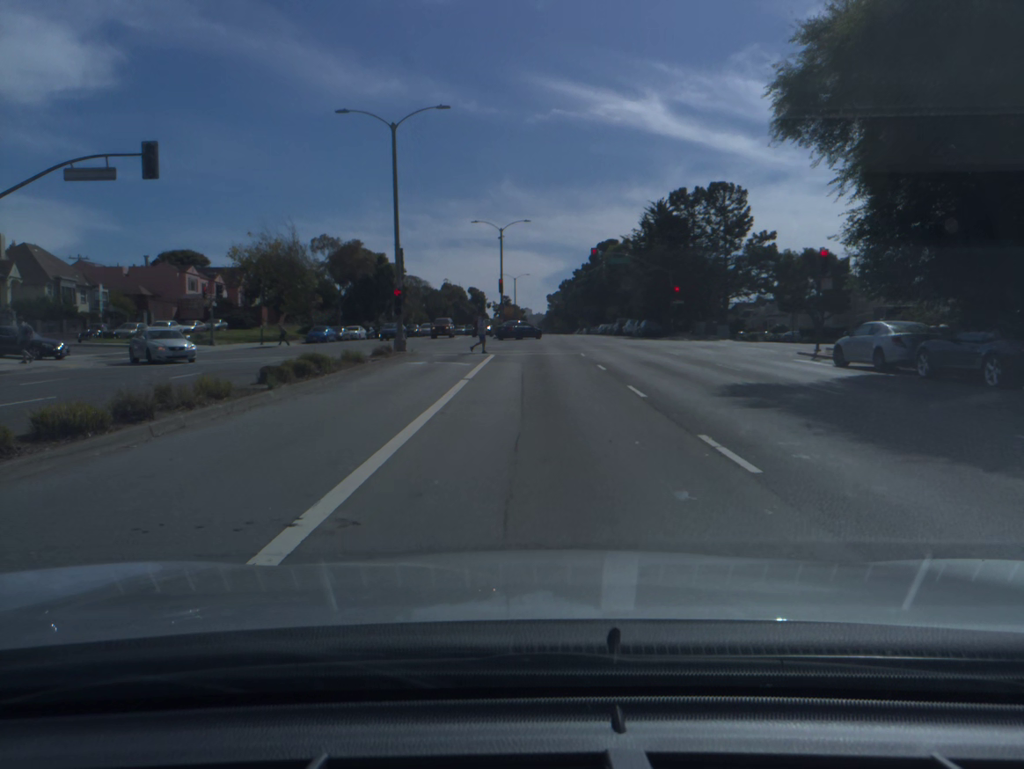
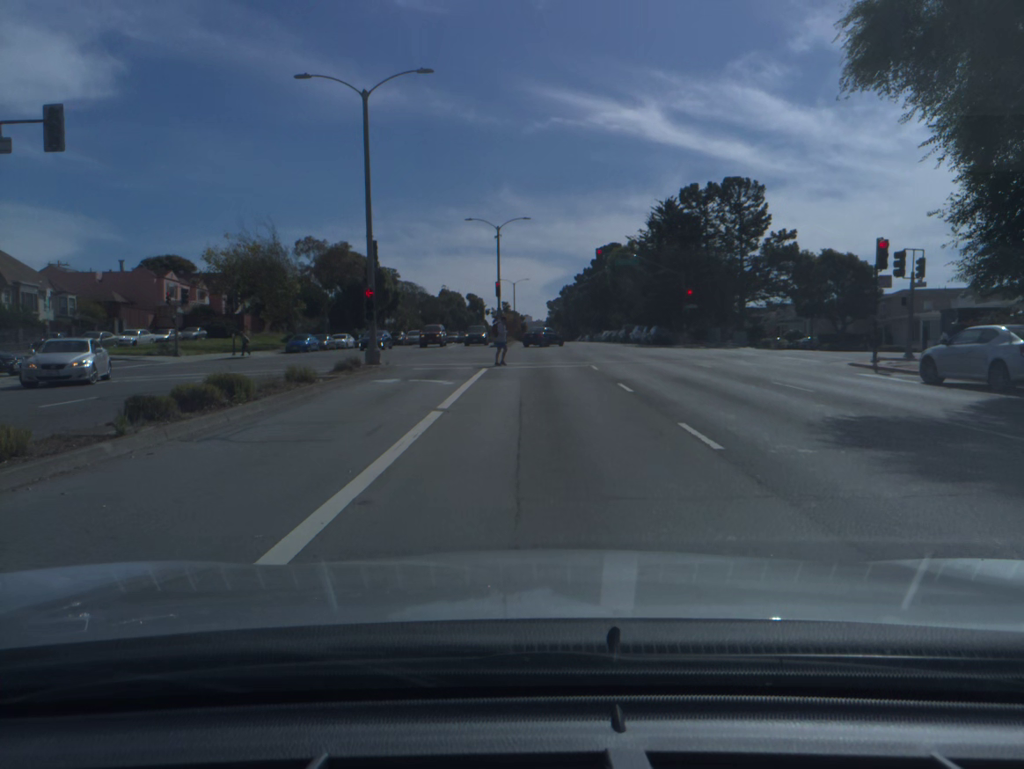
(0.0, +5.7) m; 0°
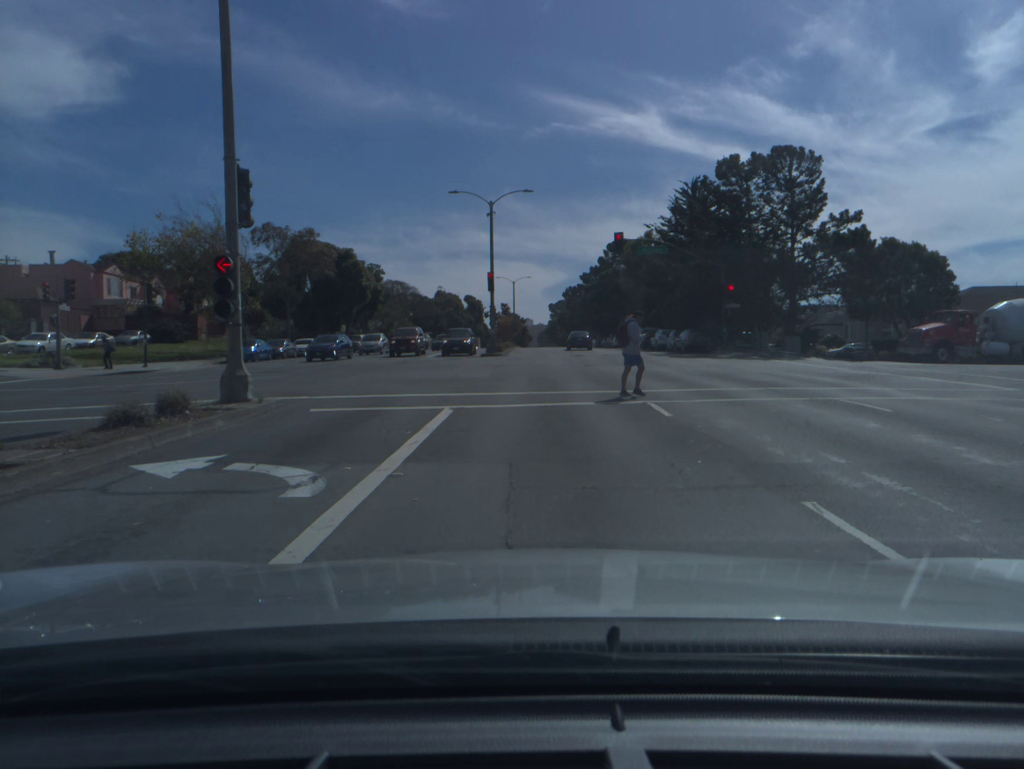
(0.0, +12.9) m; 0°
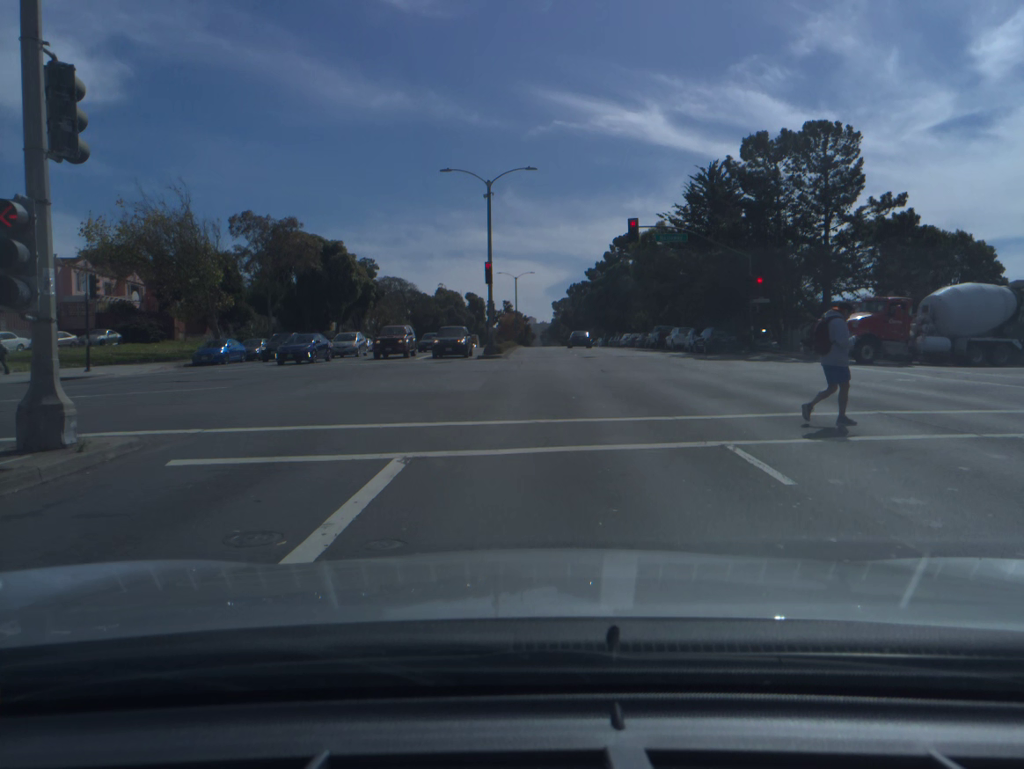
(0.0, +5.8) m; 0°
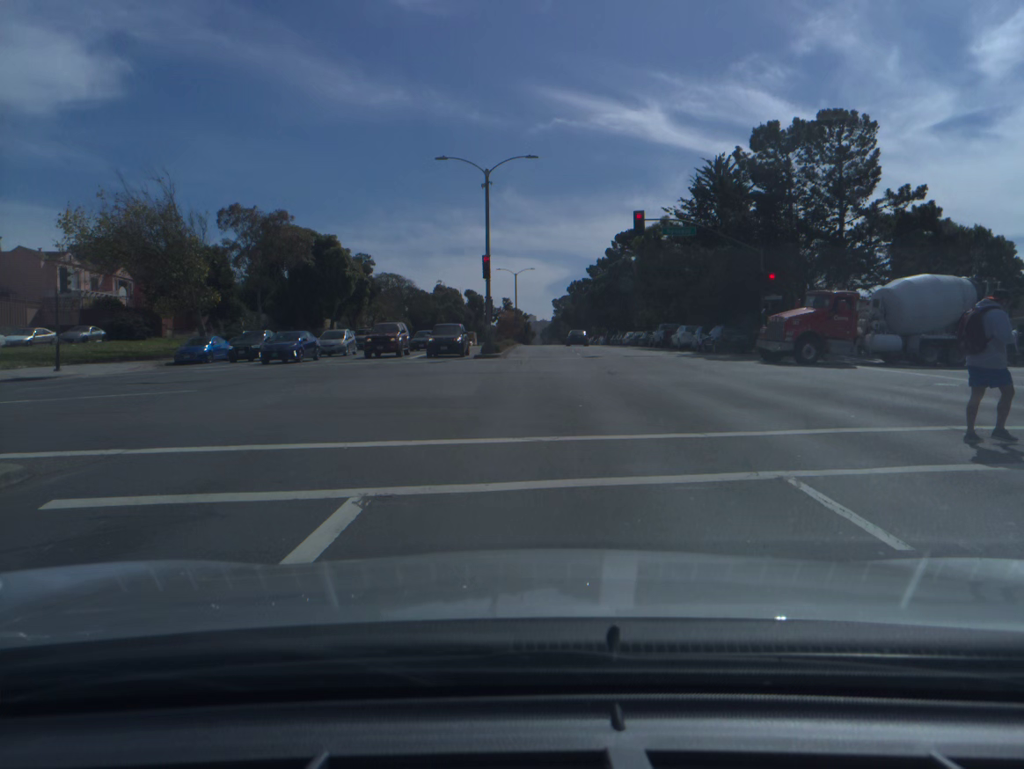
(0.0, +2.1) m; 0°
